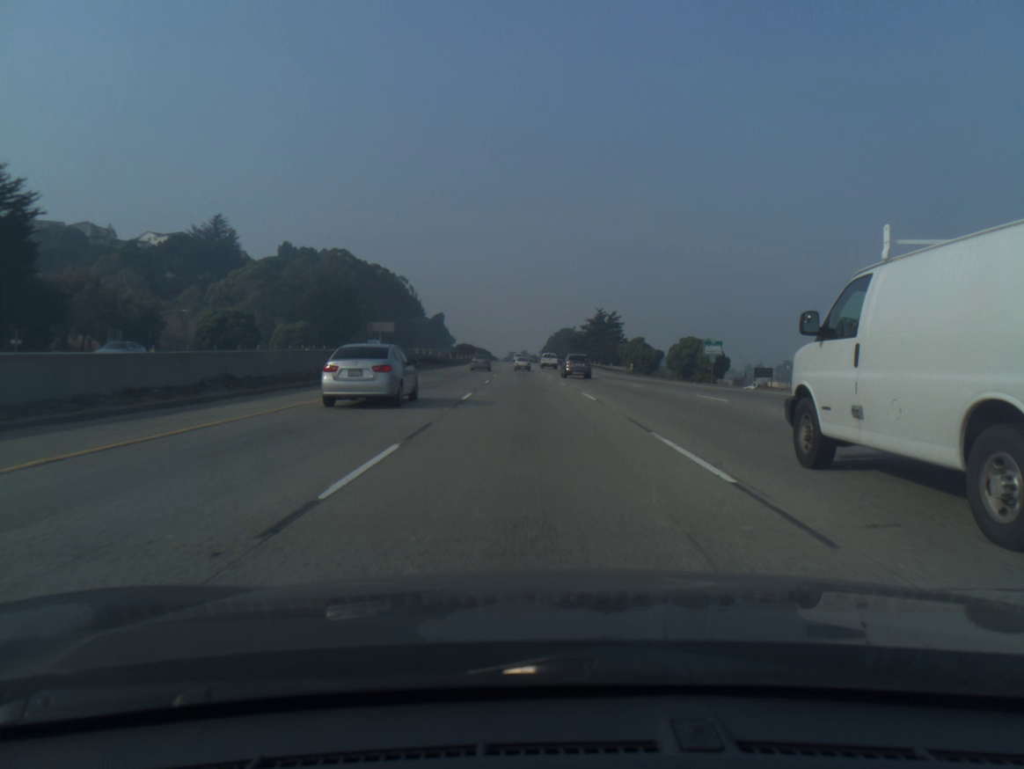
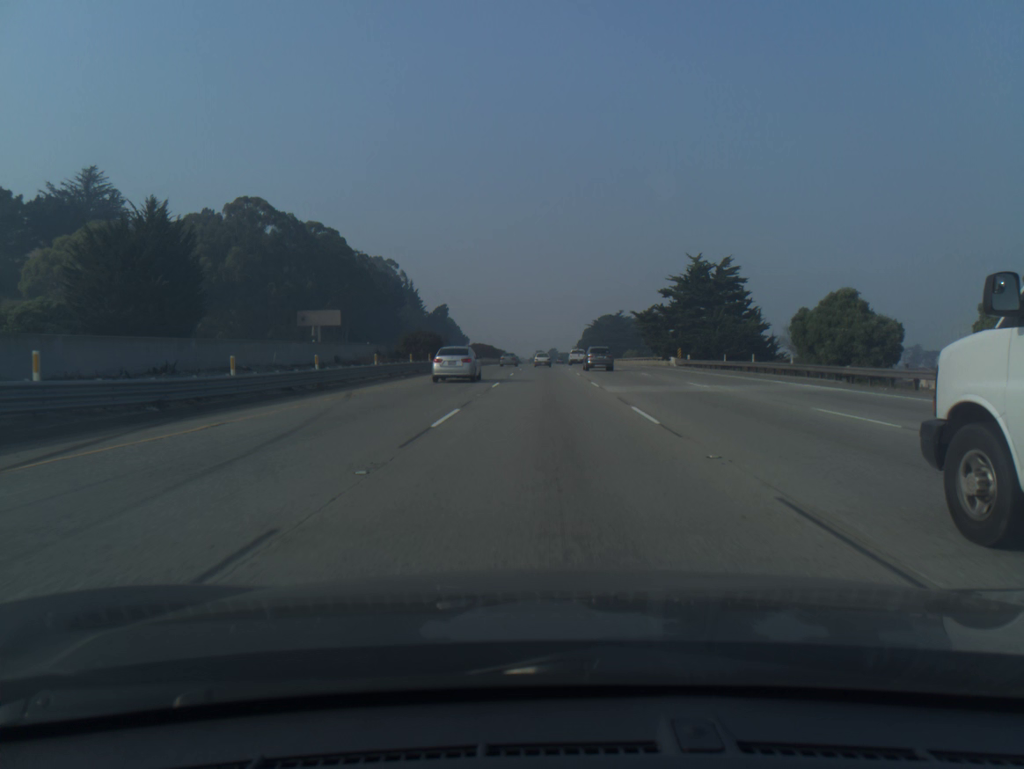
(-2.3, +82.0) m; -2°
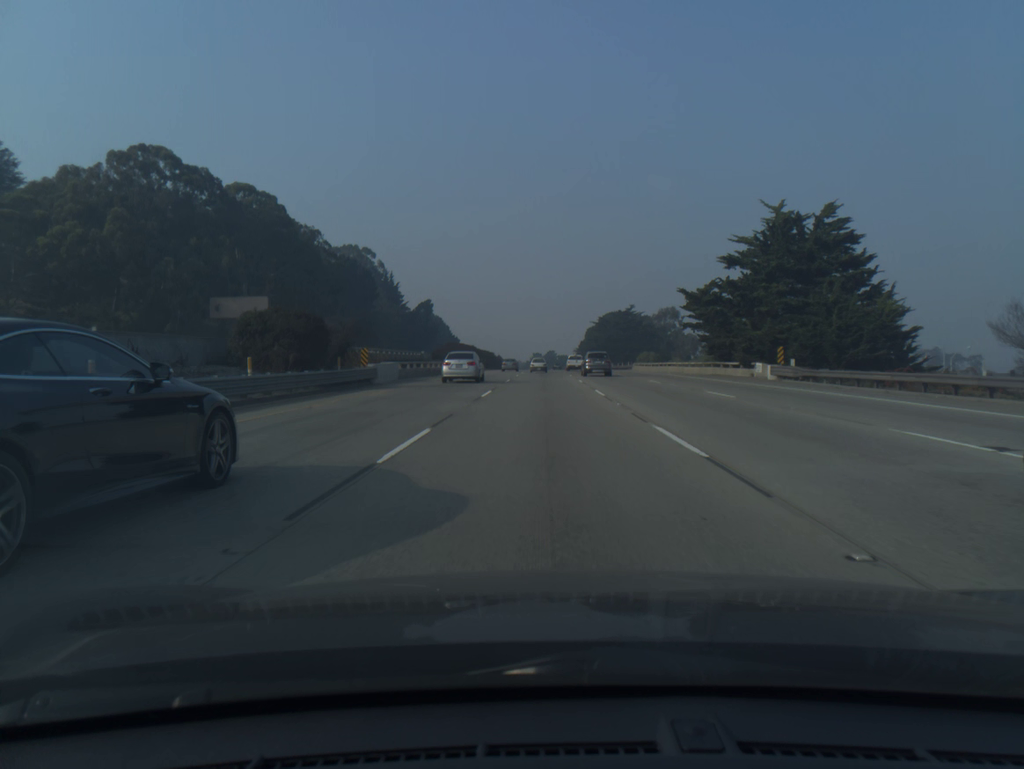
(+0.1, +33.1) m; 0°
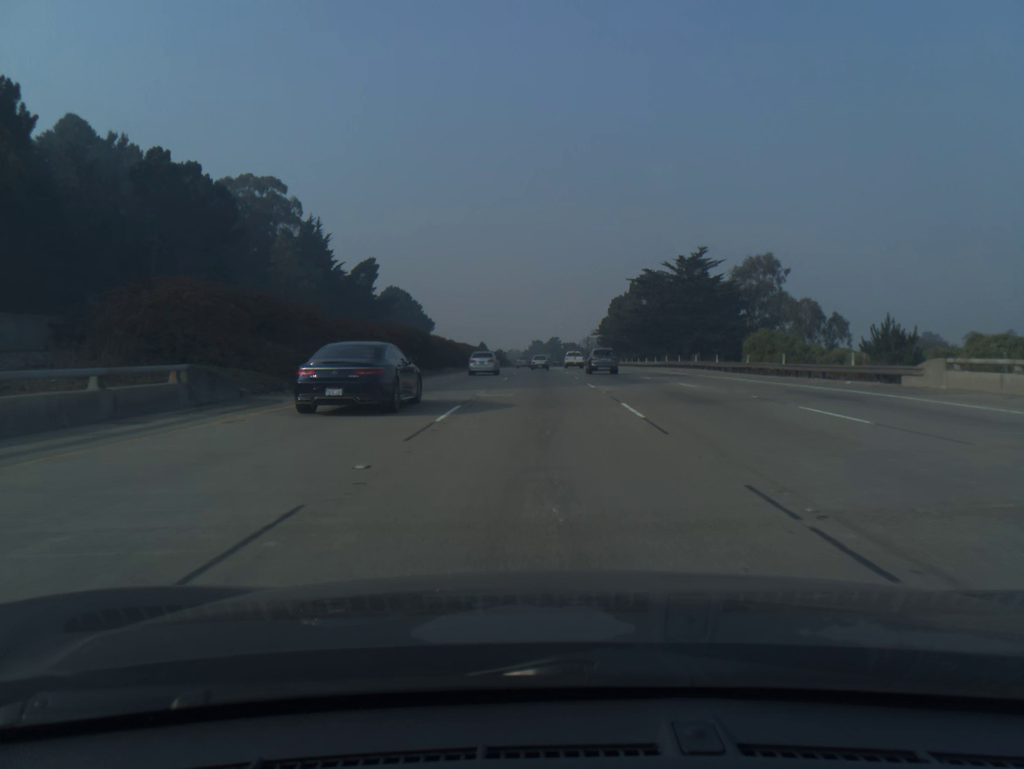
(+0.1, +82.9) m; 0°
